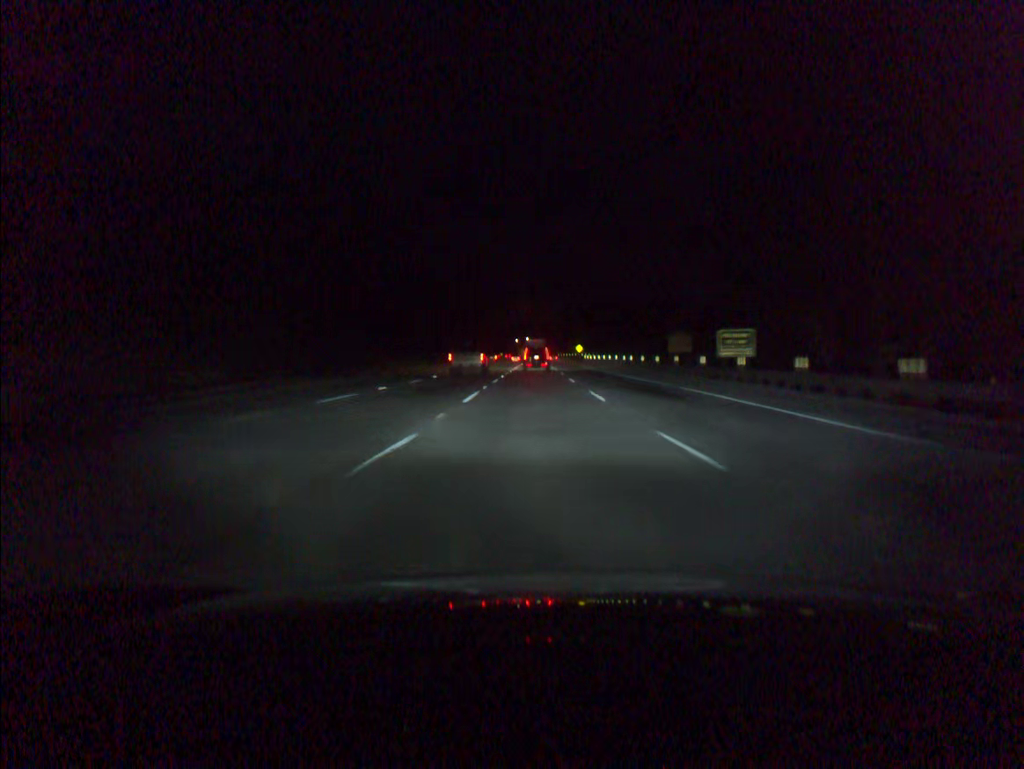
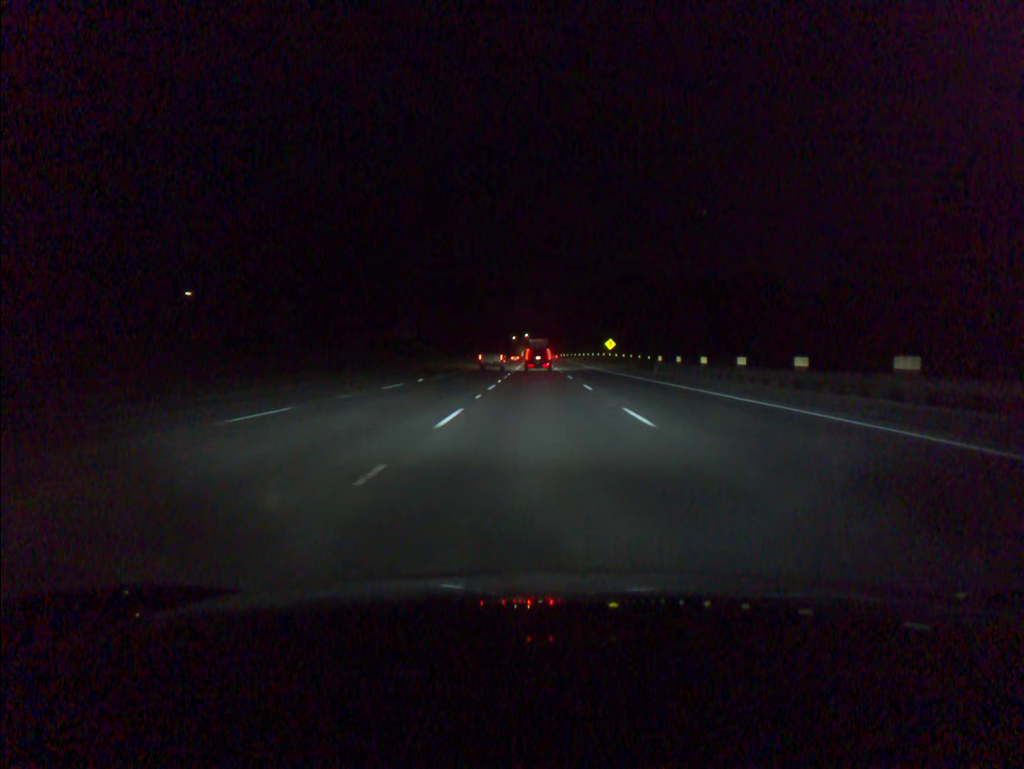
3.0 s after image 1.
(-0.3, +80.8) m; 0°
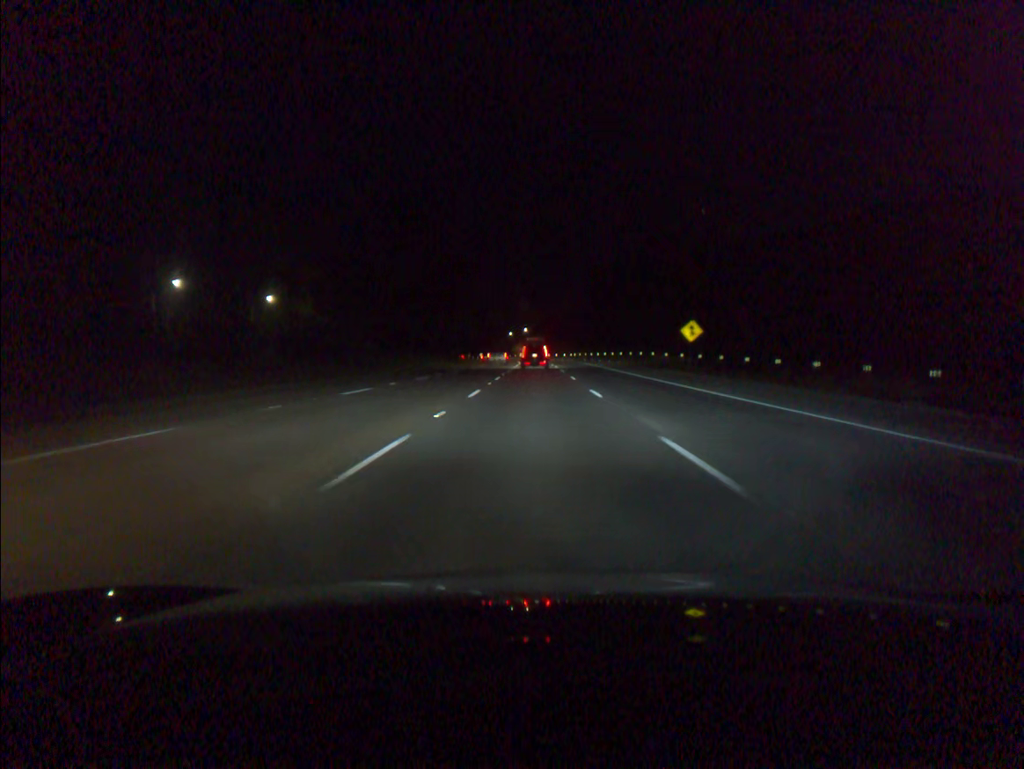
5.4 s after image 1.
(+0.2, +64.5) m; 0°
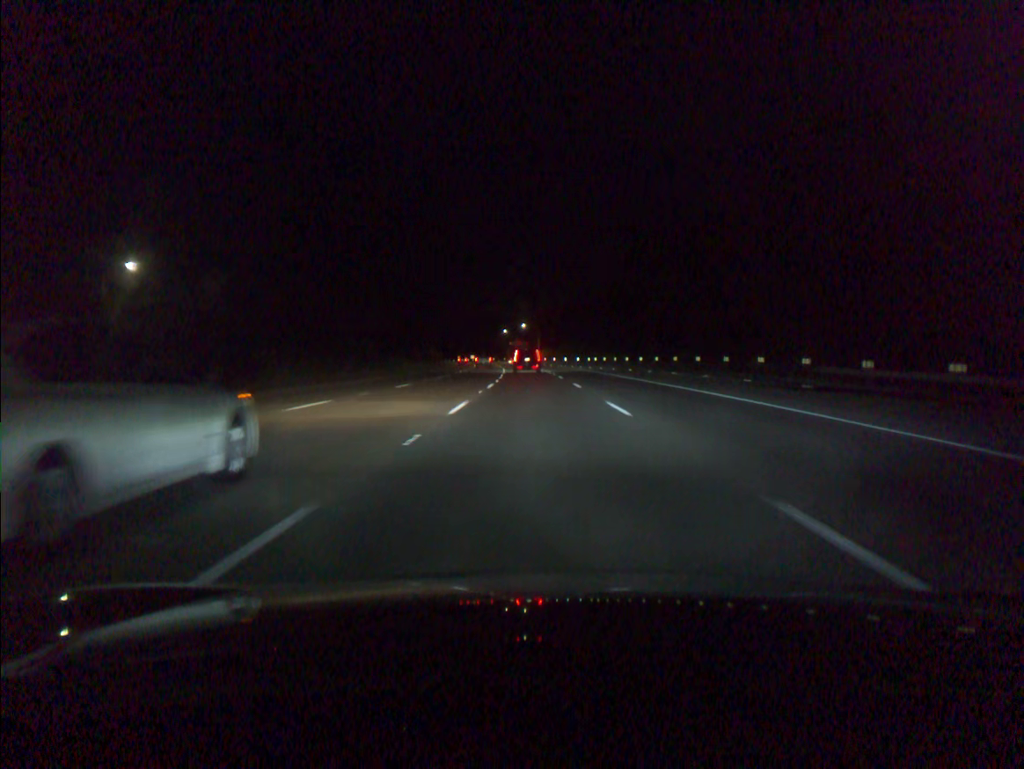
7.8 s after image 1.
(-0.1, +63.8) m; 0°
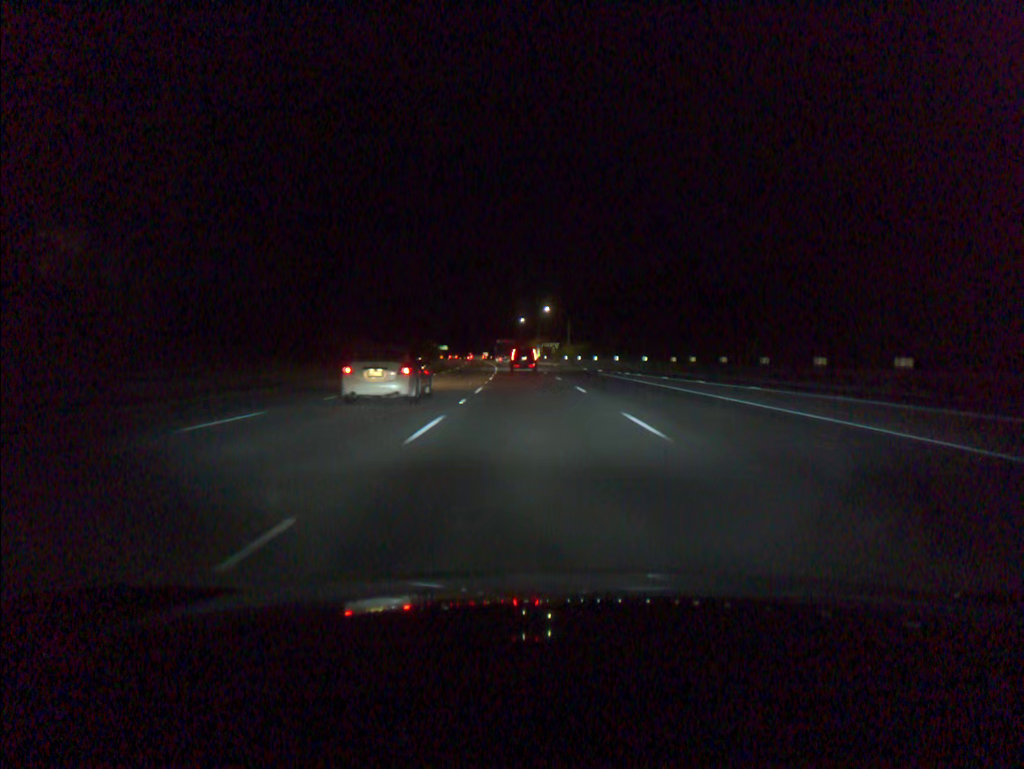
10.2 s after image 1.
(-0.8, +63.5) m; -2°
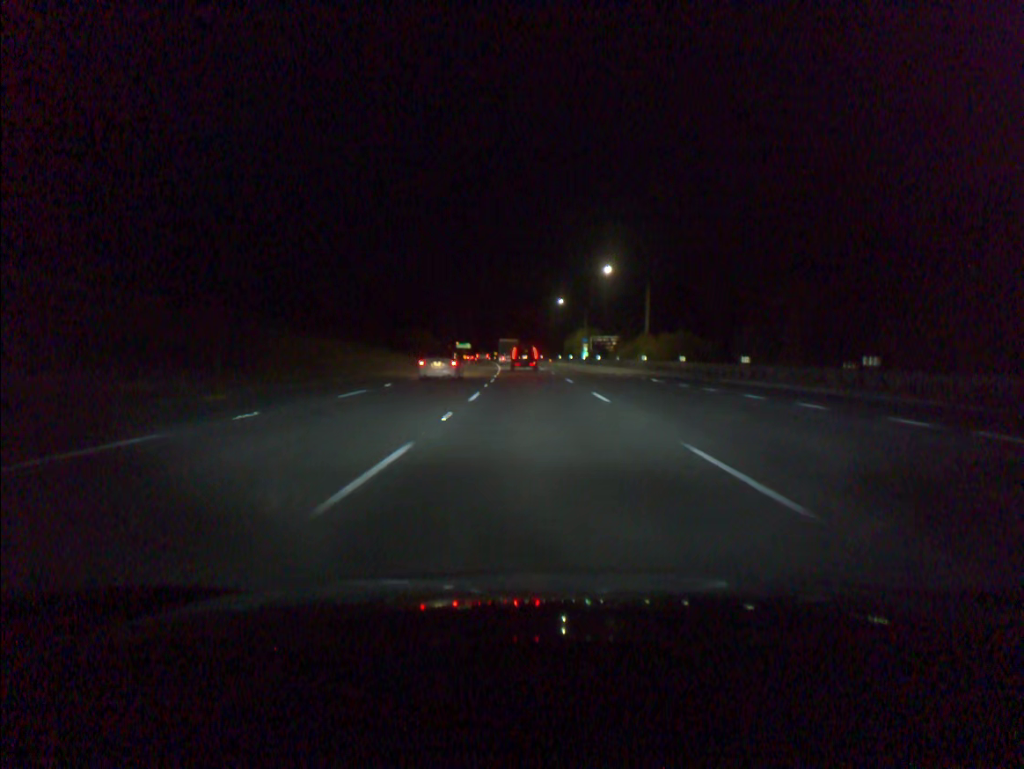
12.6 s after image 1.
(-1.5, +63.5) m; -3°
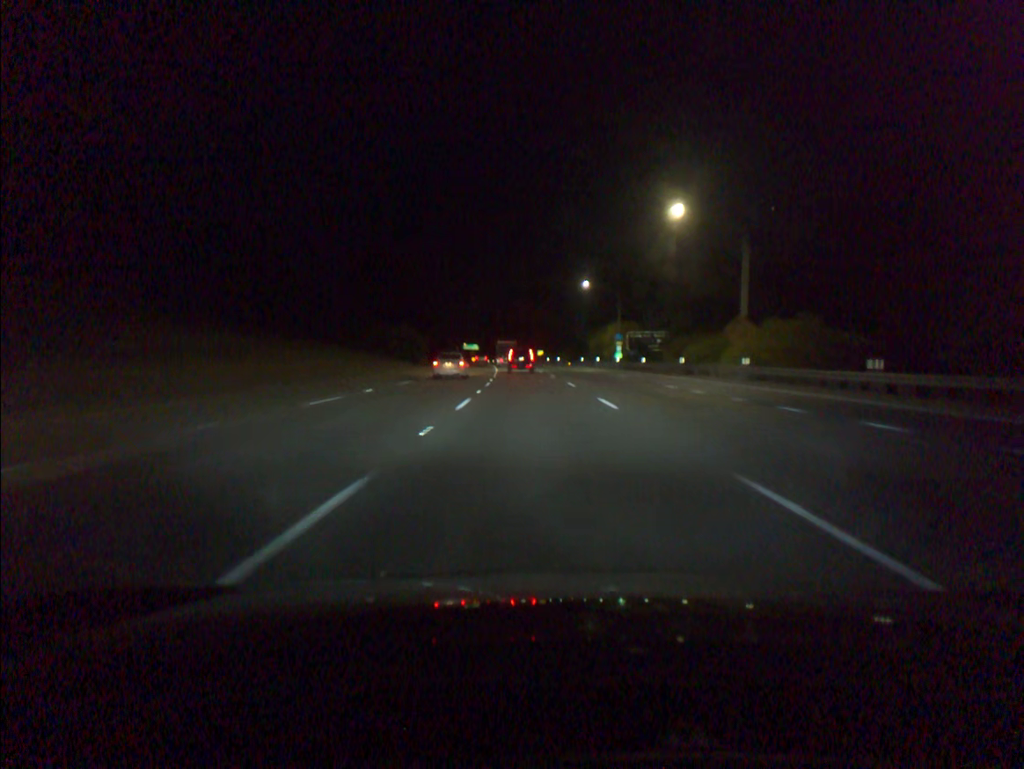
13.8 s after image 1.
(-0.2, +31.9) m; -1°
